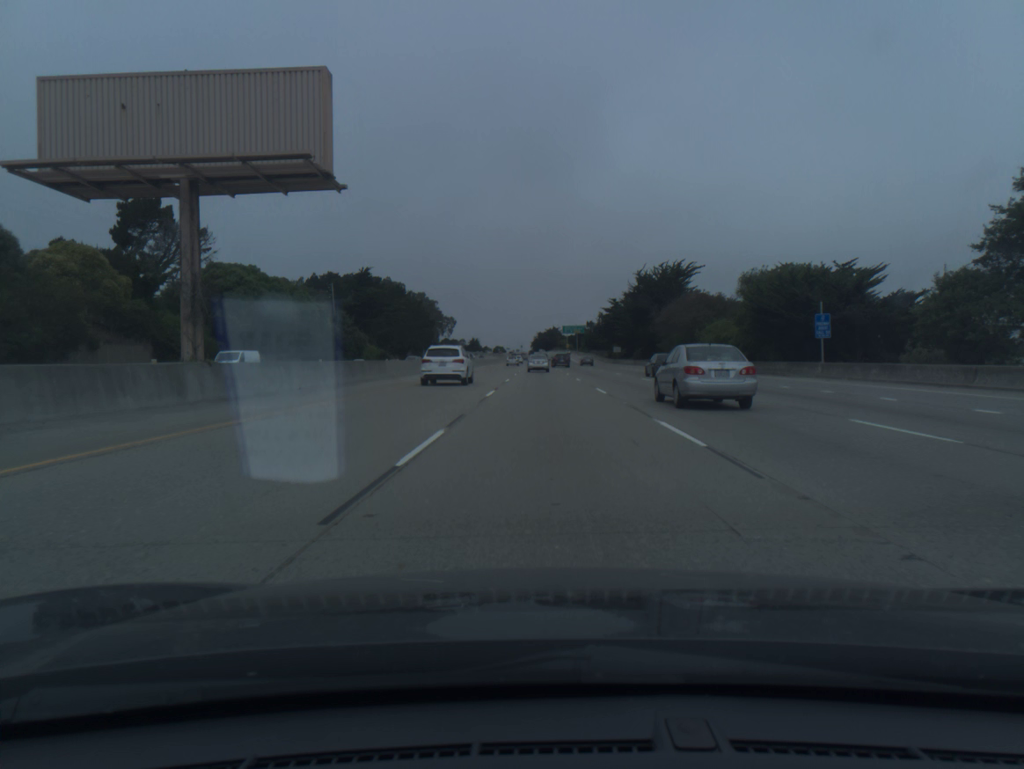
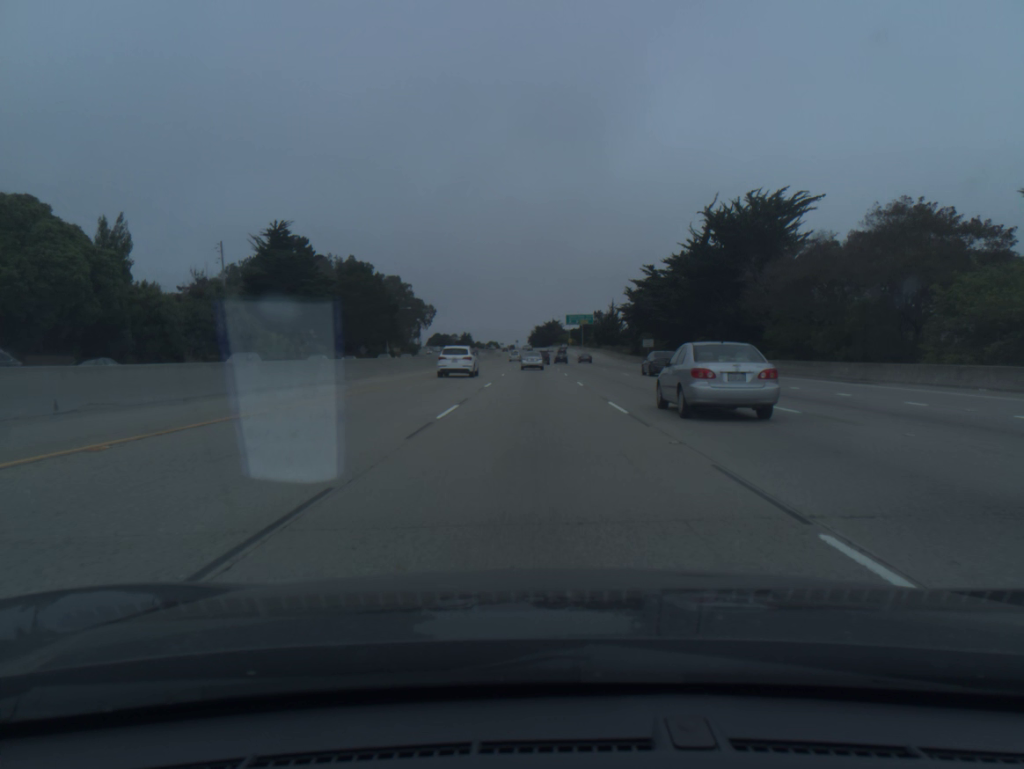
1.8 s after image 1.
(+0.3, +52.6) m; 0°
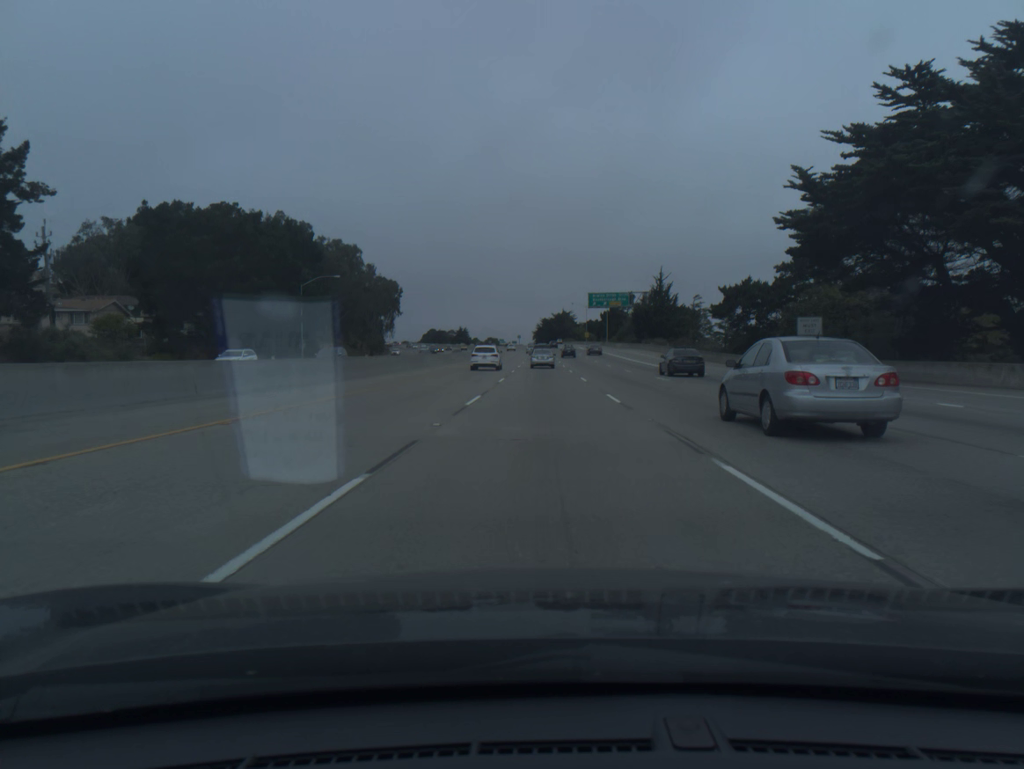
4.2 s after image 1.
(-0.4, +69.4) m; 0°
